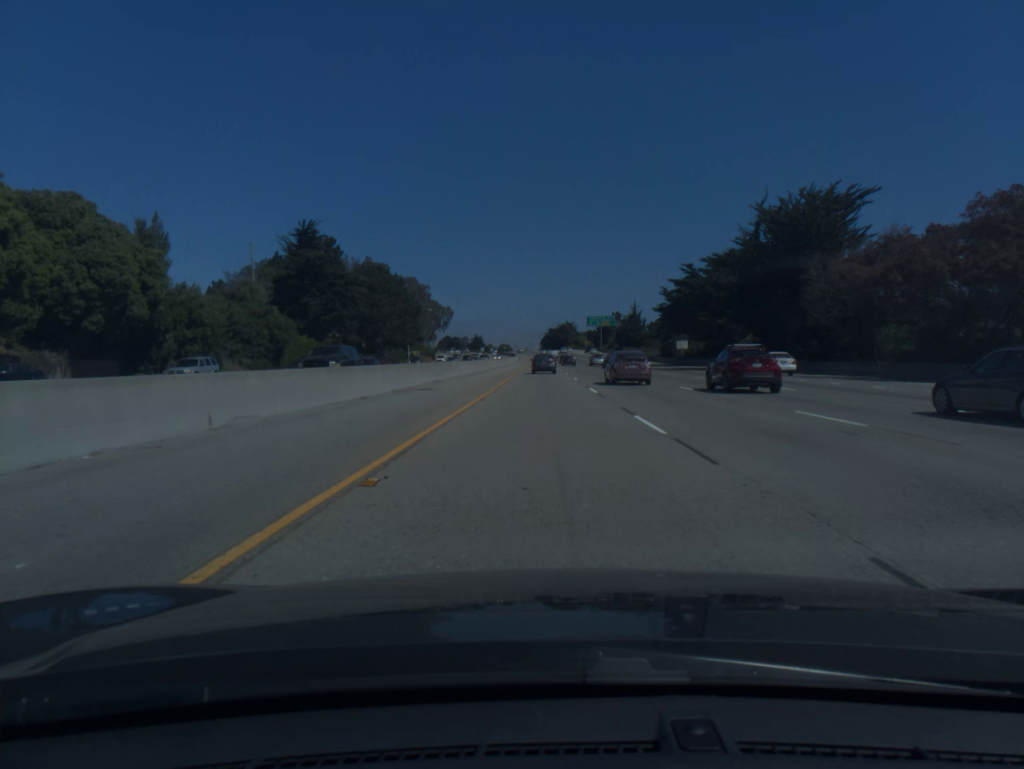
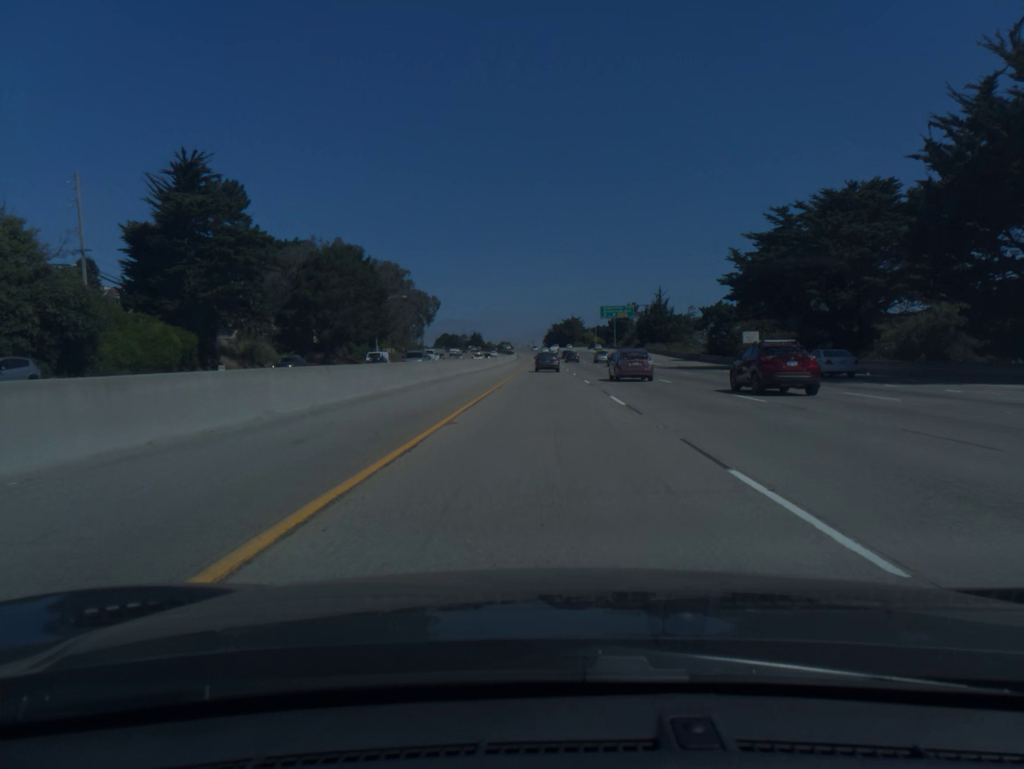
(-0.1, +37.3) m; 0°
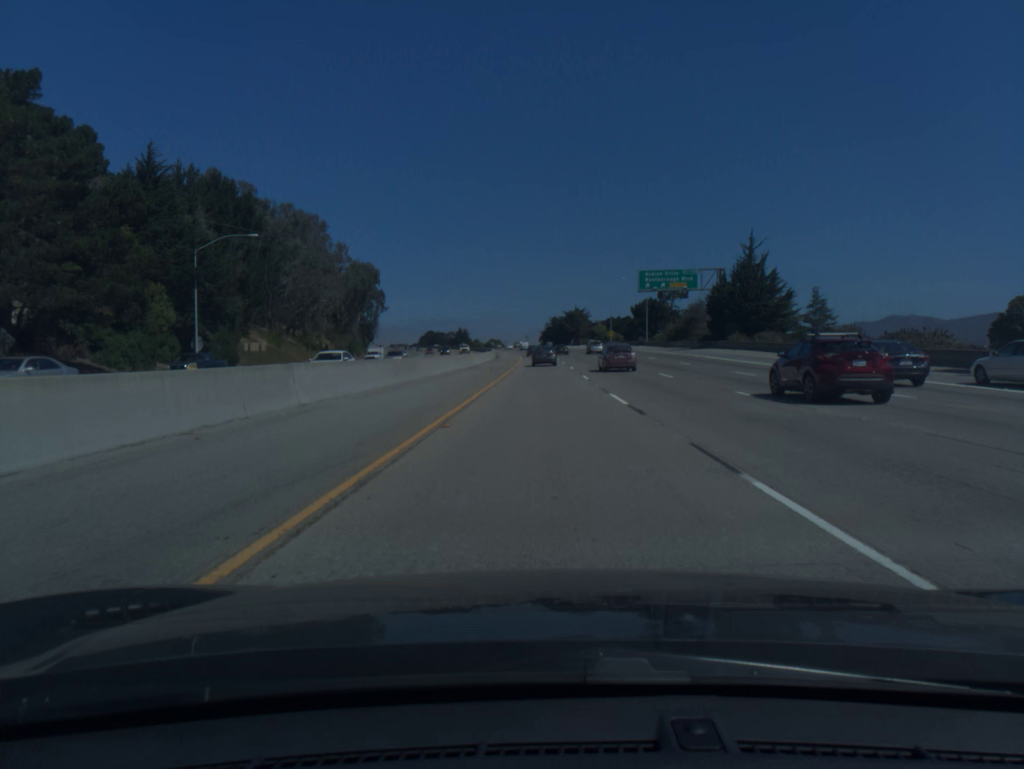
(+0.1, +73.9) m; 0°
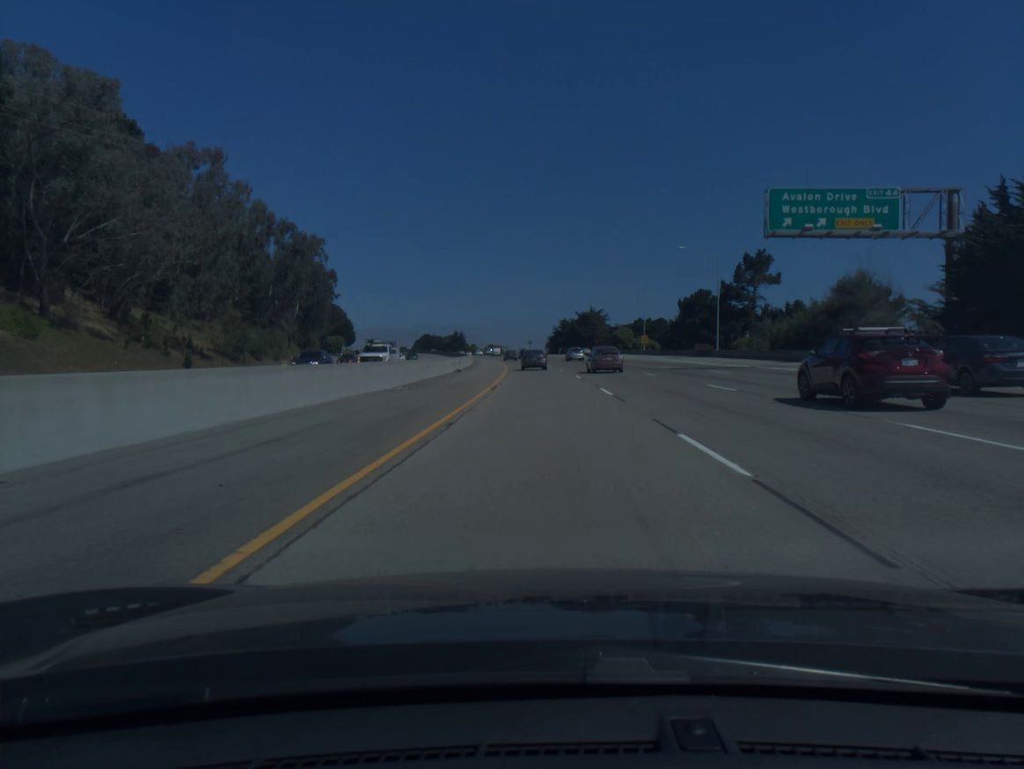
(-0.1, +54.3) m; 0°
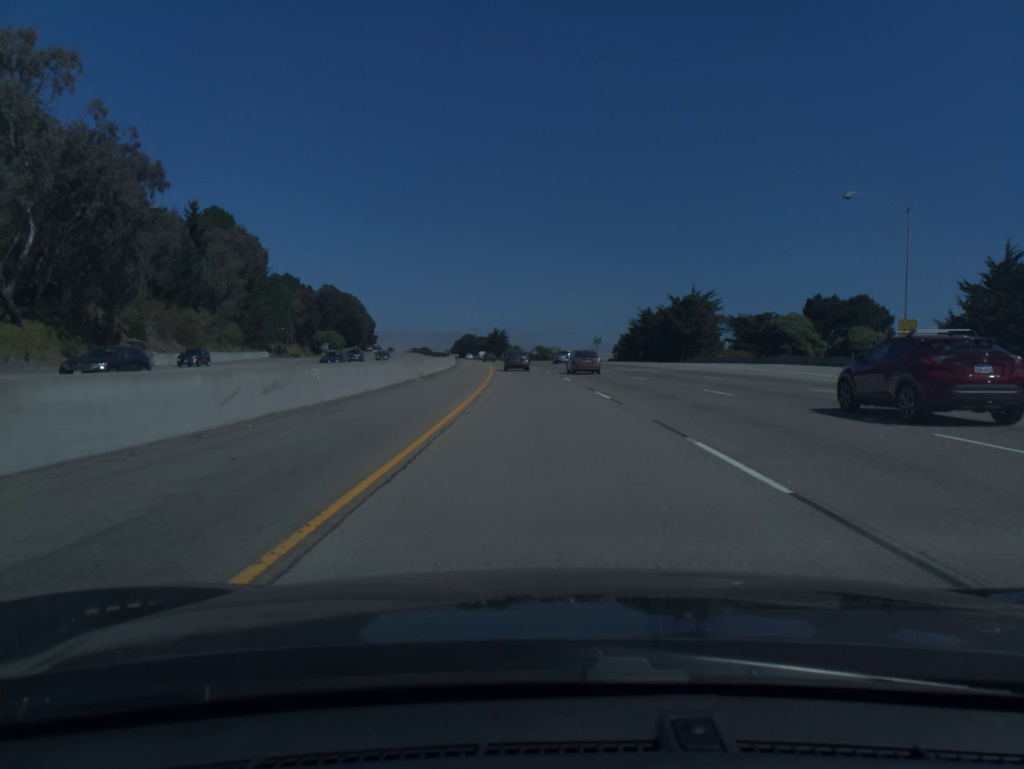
(-2.7, +88.1) m; -4°
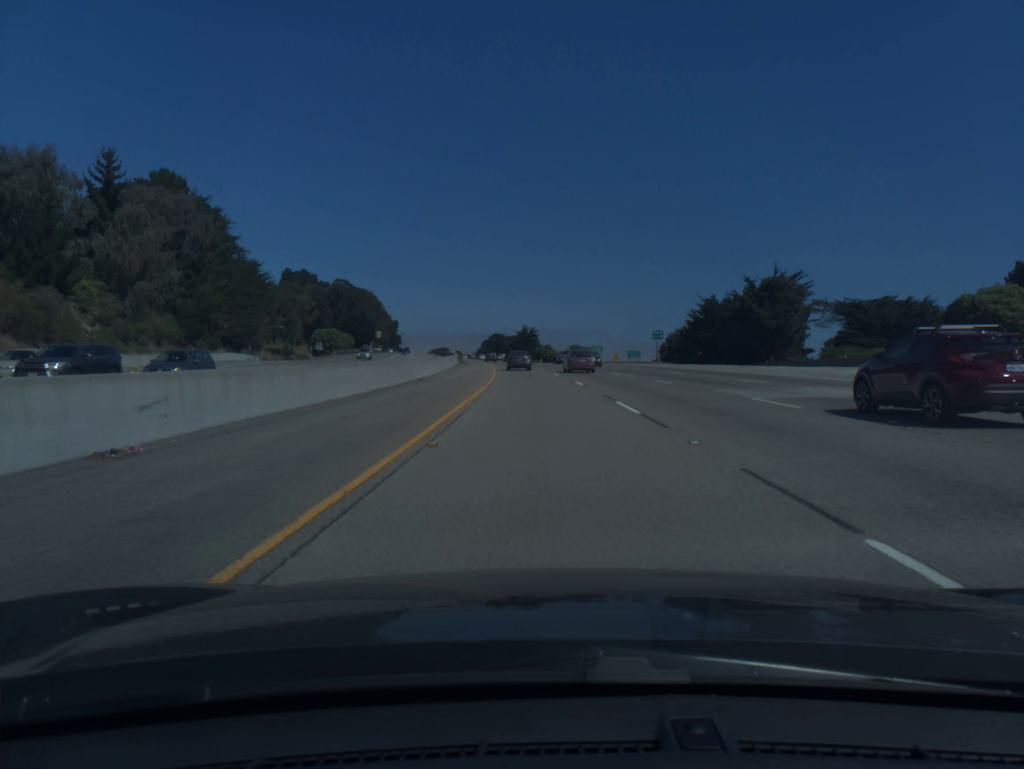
(-0.7, +34.7) m; -2°
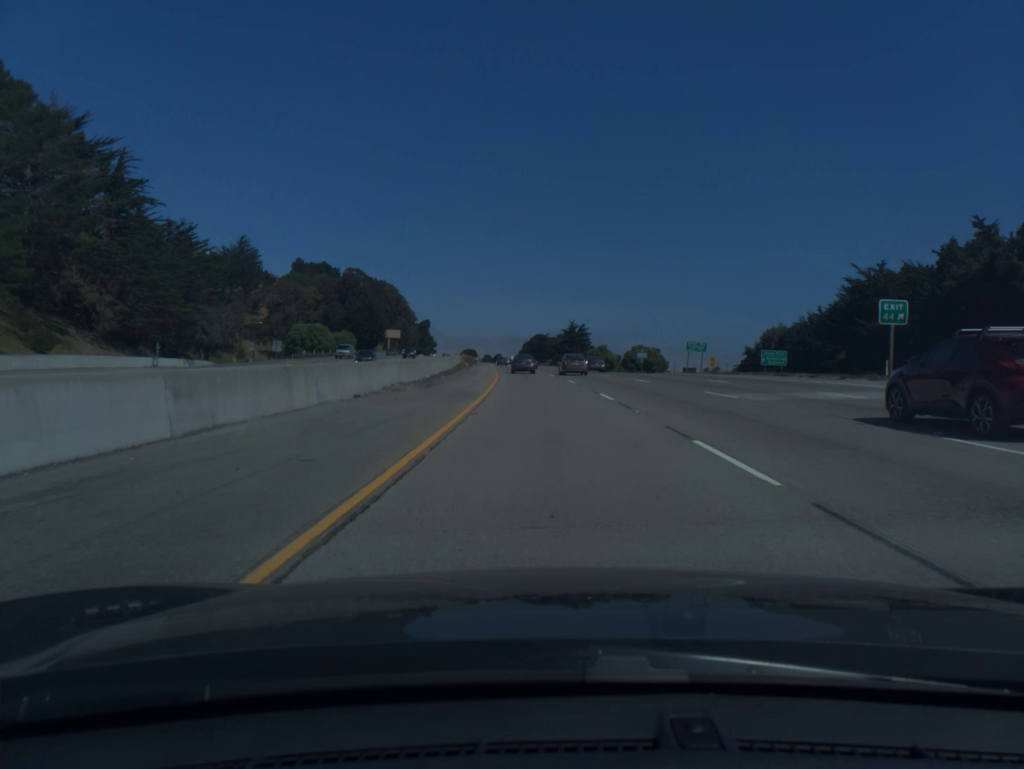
(-1.6, +52.0) m; -3°
